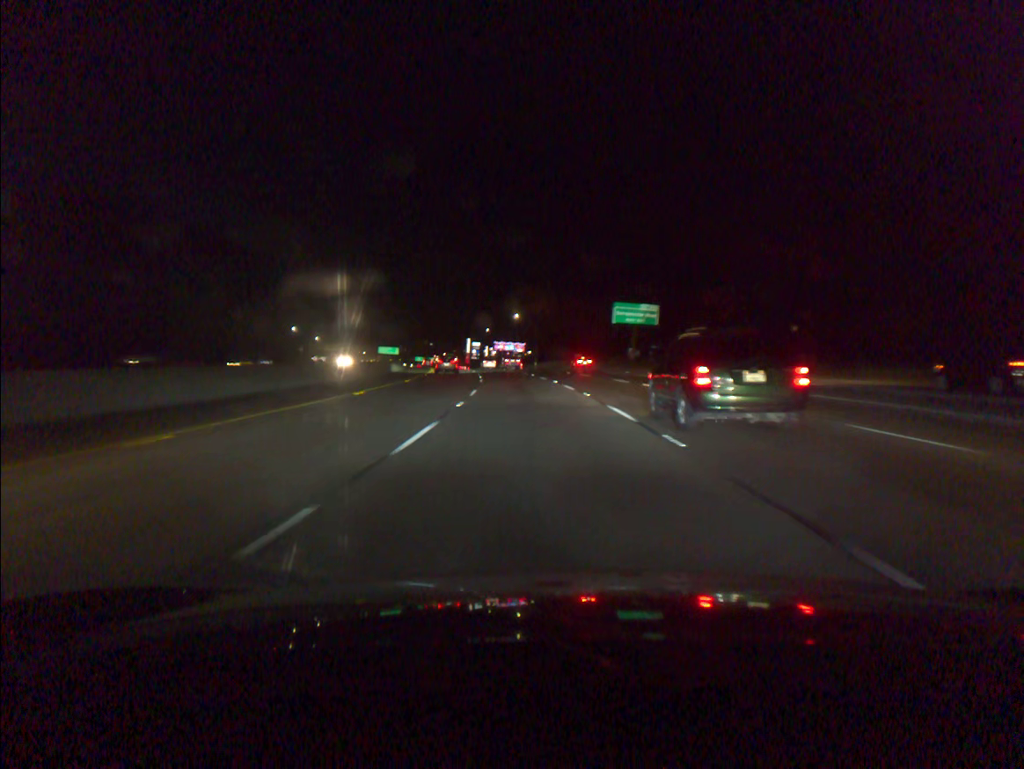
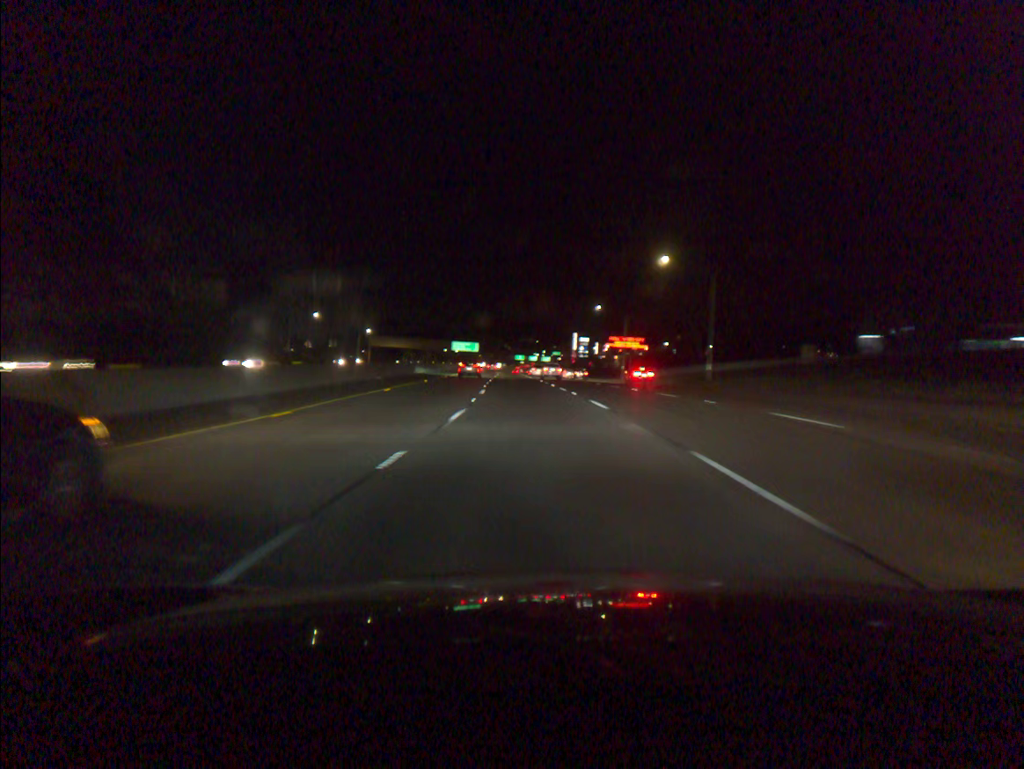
(-5.6, +82.0) m; -8°
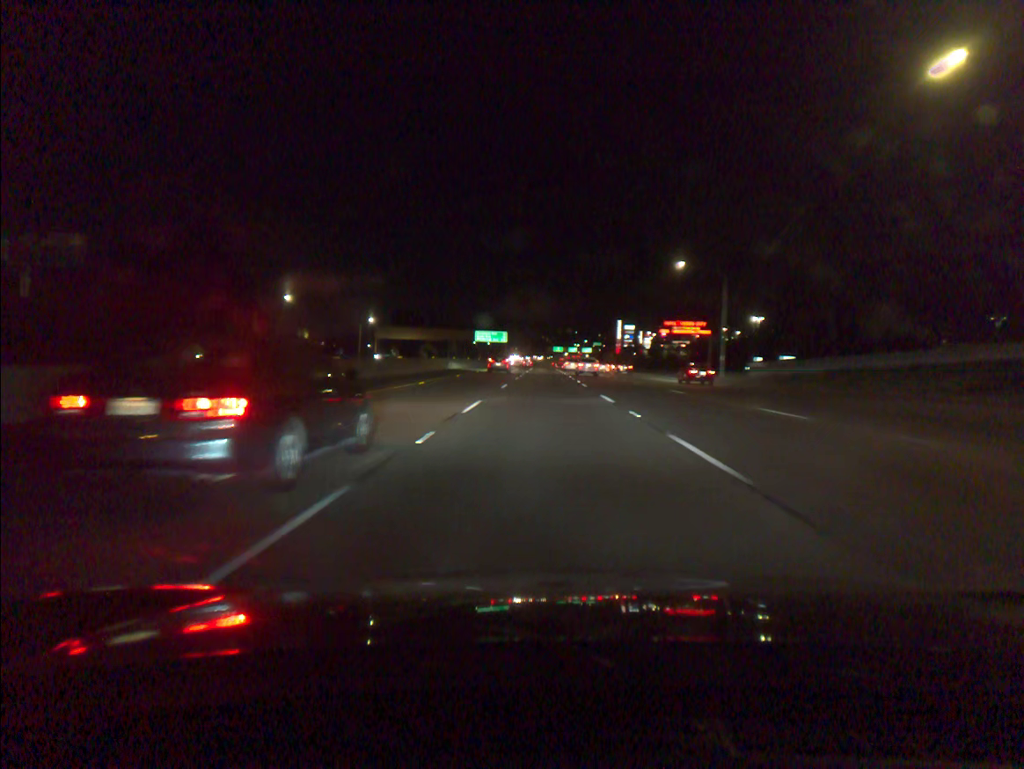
(-1.1, +41.4) m; -3°
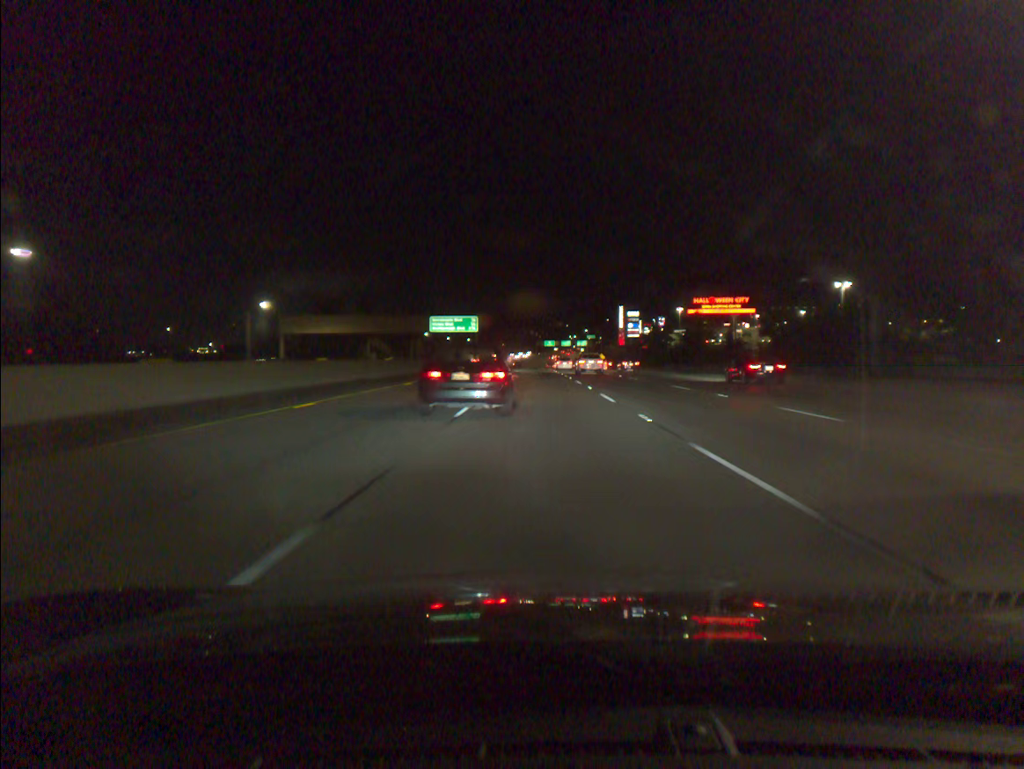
(+0.1, +60.0) m; +1°
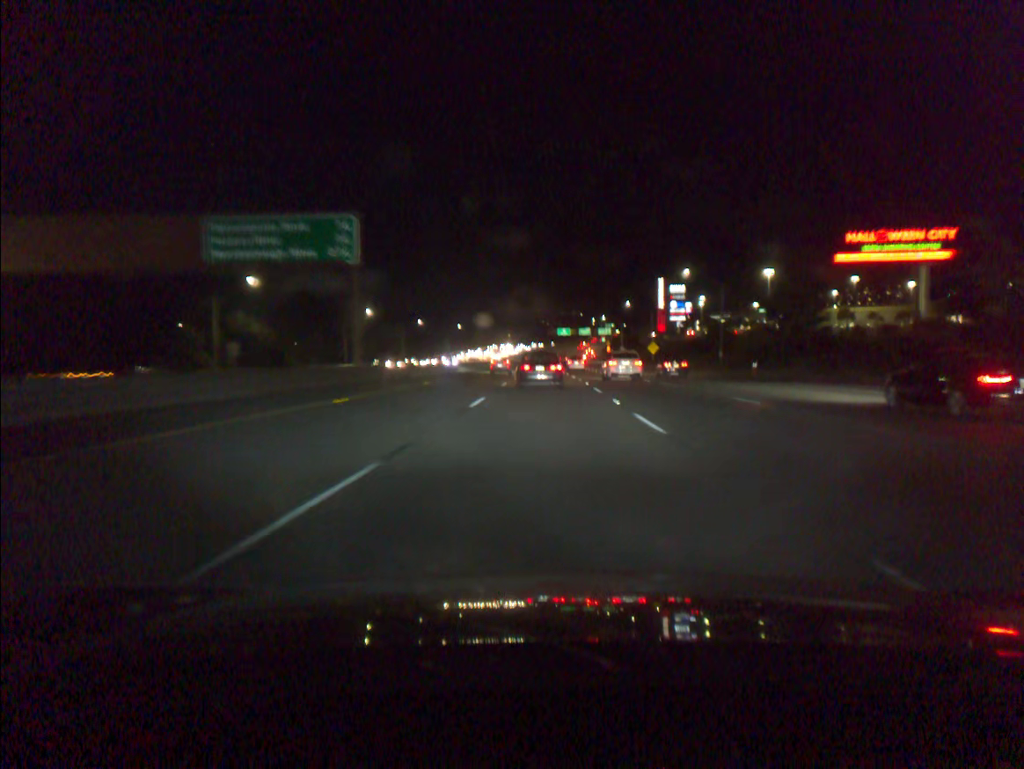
(-0.5, +84.4) m; -1°
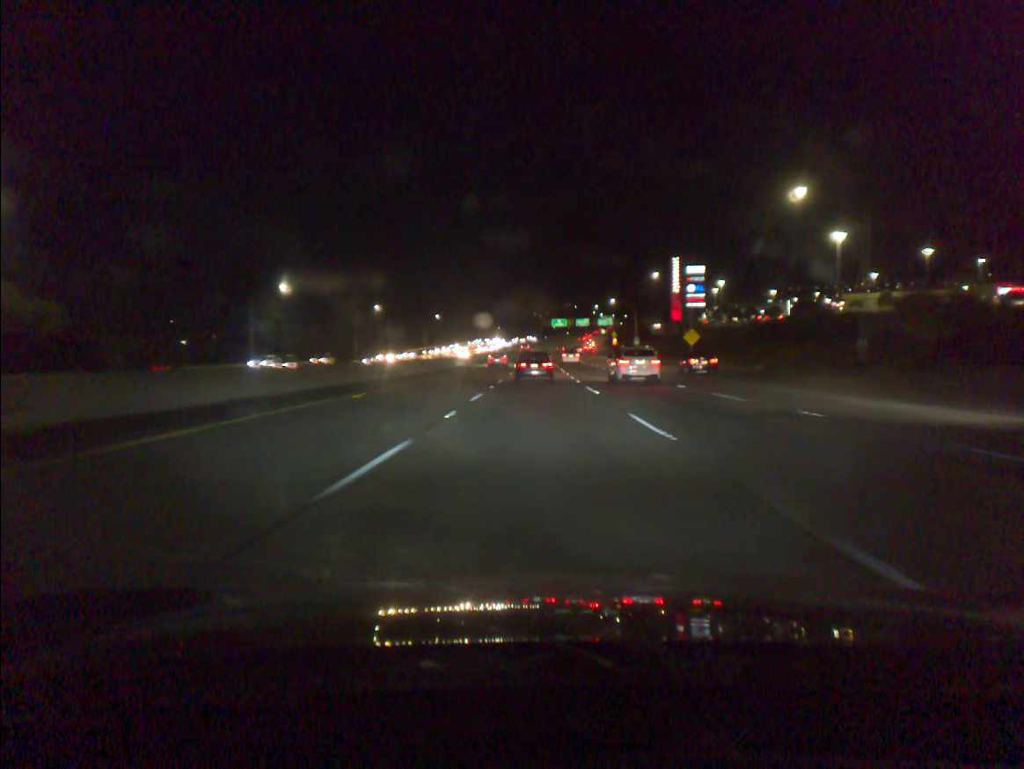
(+0.2, +41.3) m; +1°
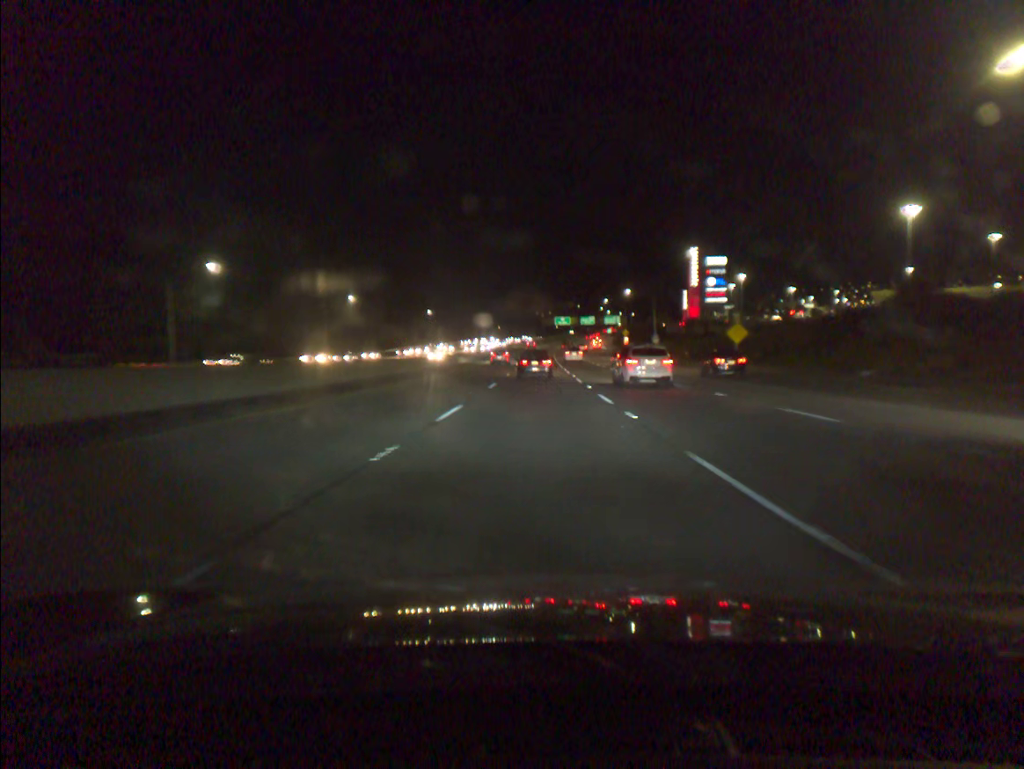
(0.0, +21.5) m; 0°
